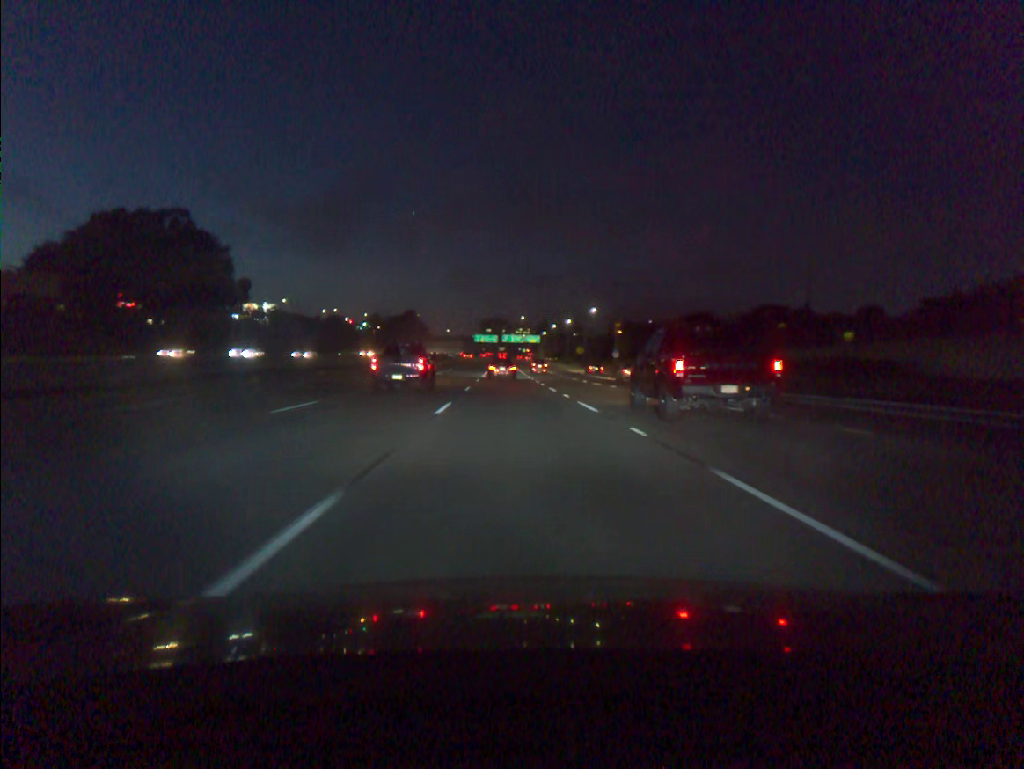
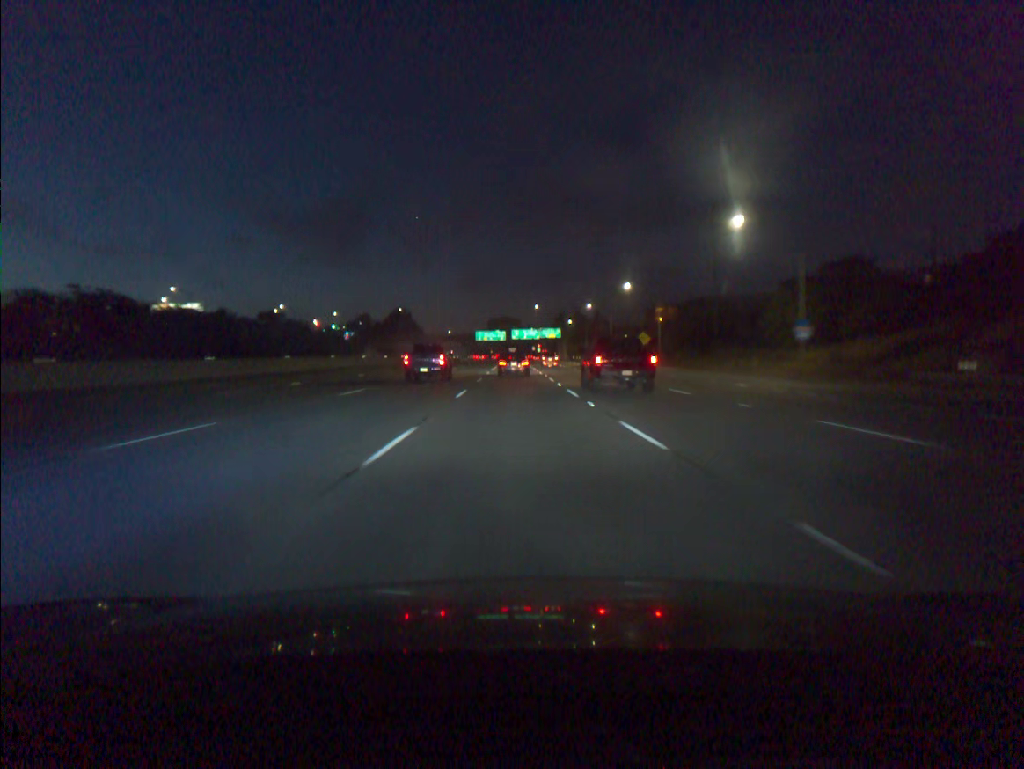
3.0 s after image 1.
(-1.4, +79.5) m; -1°
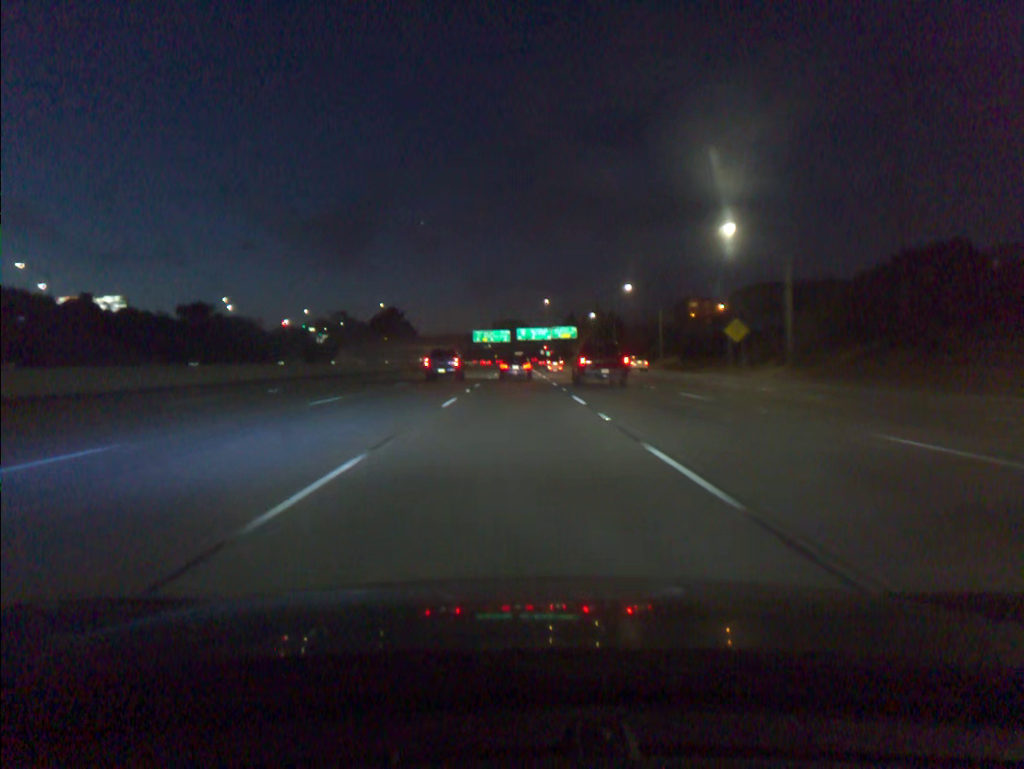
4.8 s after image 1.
(-0.1, +46.2) m; -1°
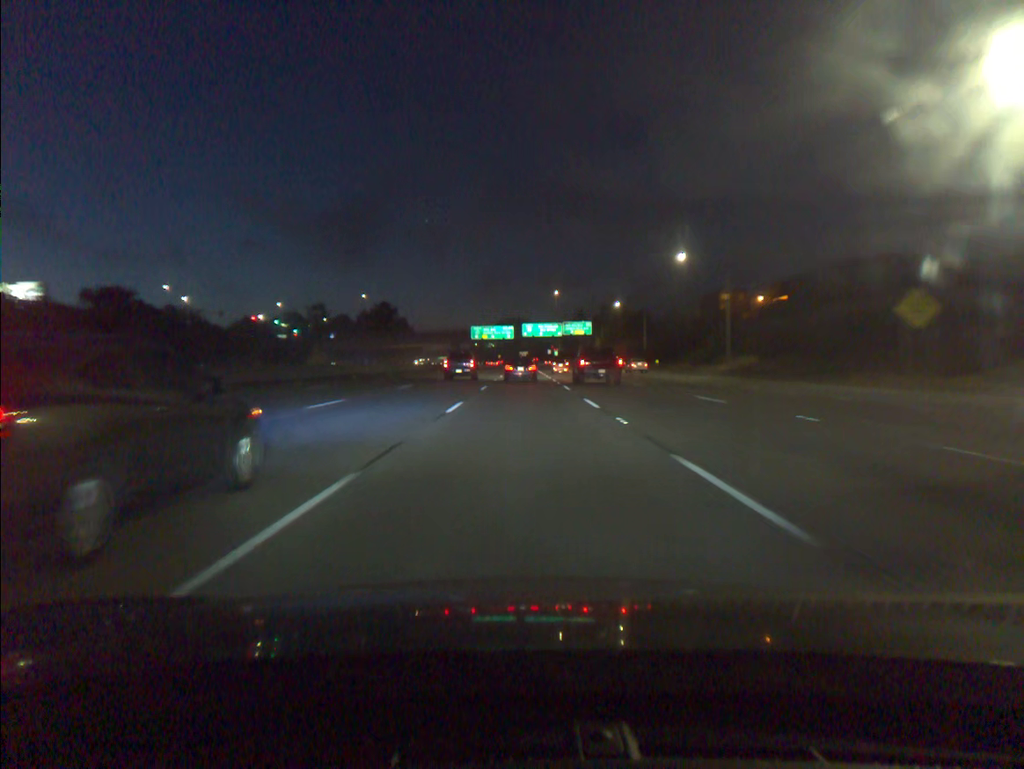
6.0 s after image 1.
(-0.1, +30.2) m; 0°
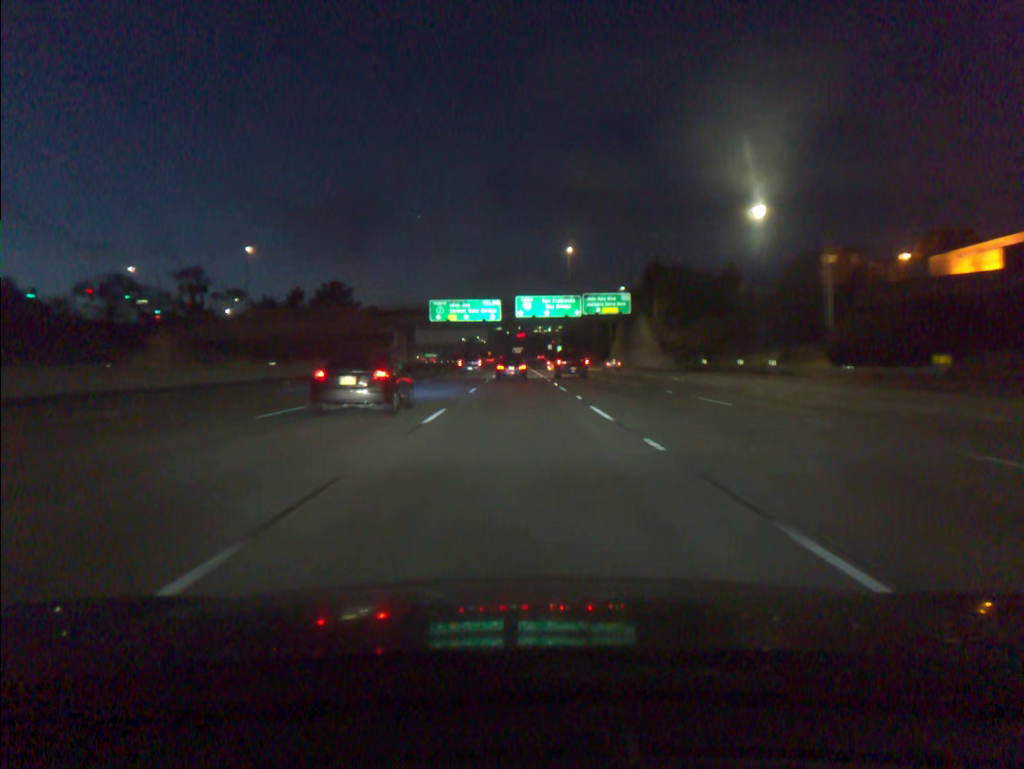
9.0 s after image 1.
(+0.6, +74.0) m; 0°
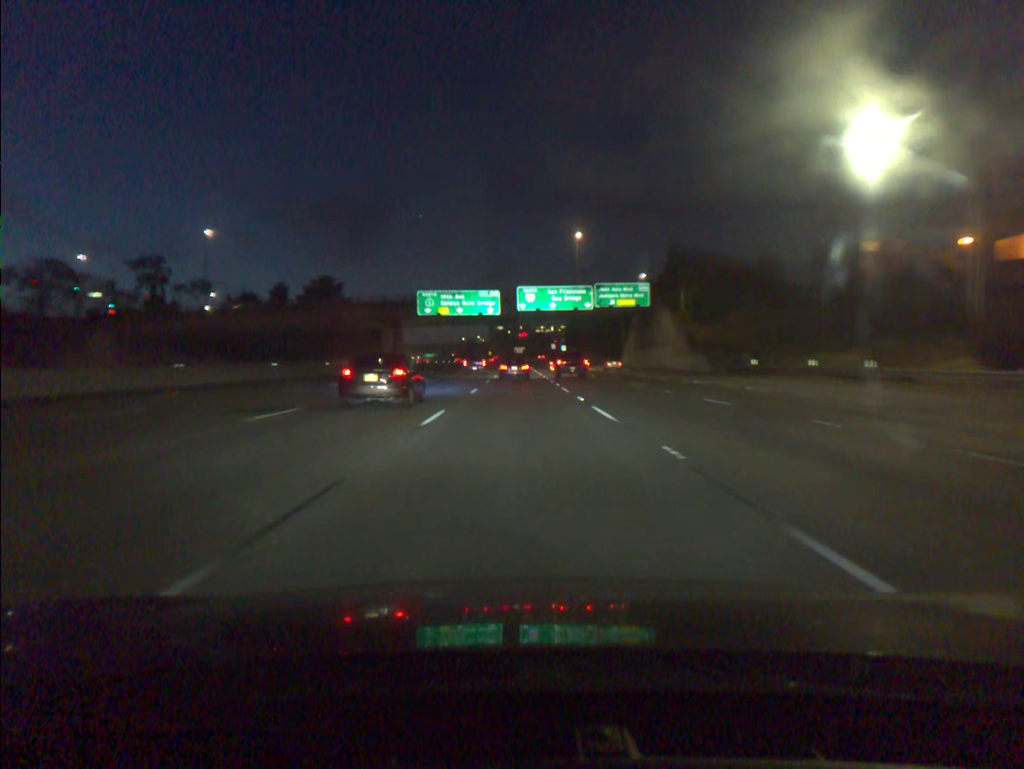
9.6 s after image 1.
(0.0, +14.7) m; 0°
